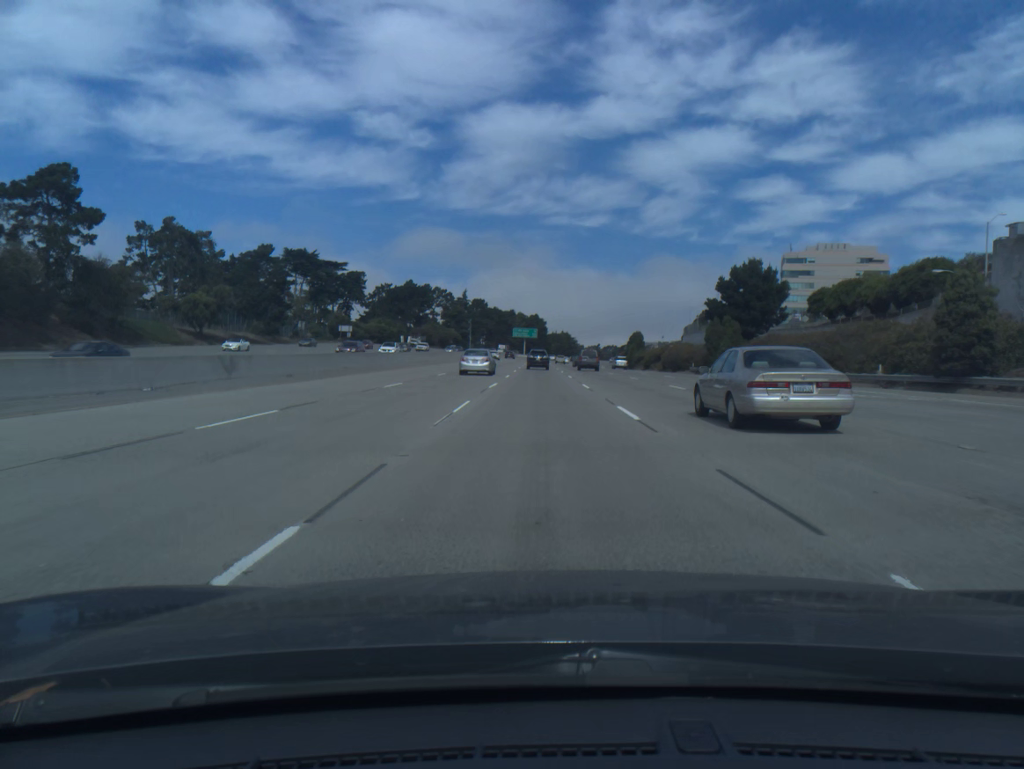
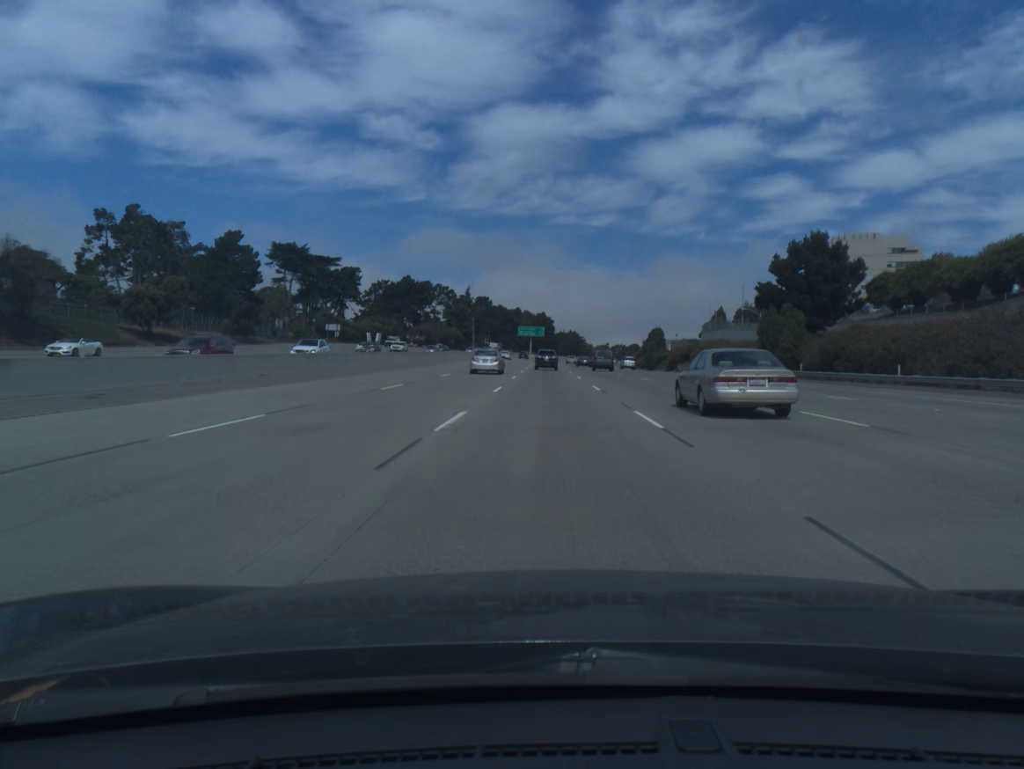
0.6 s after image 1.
(-0.1, +16.1) m; -1°
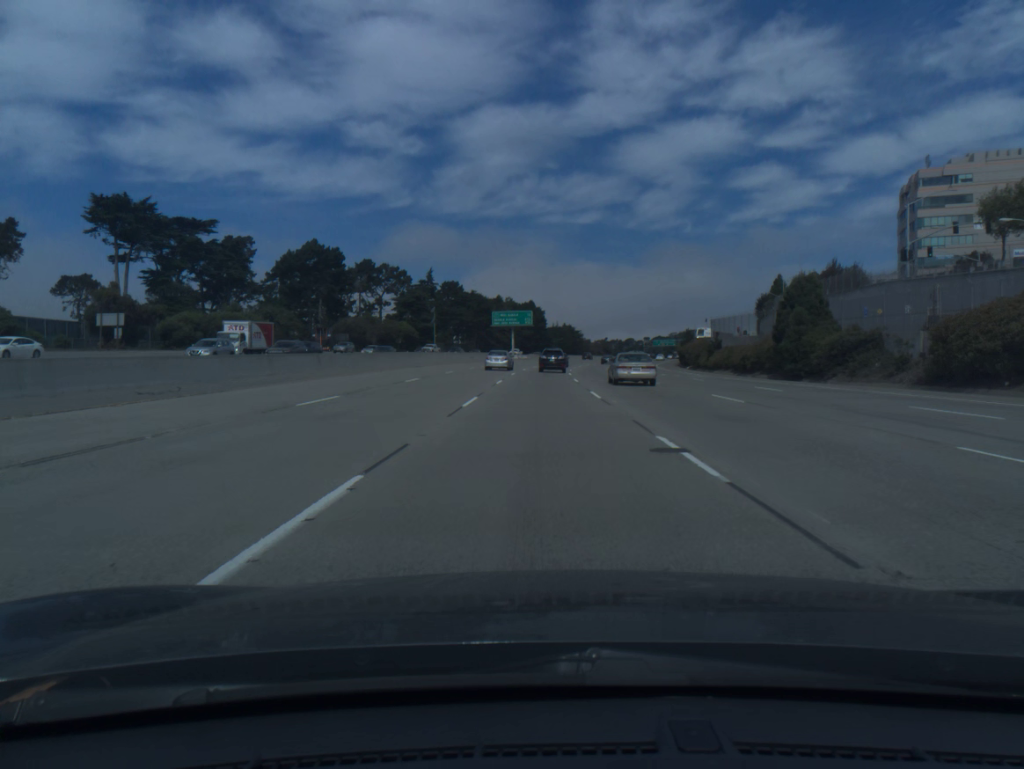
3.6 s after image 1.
(+0.6, +78.4) m; +1°
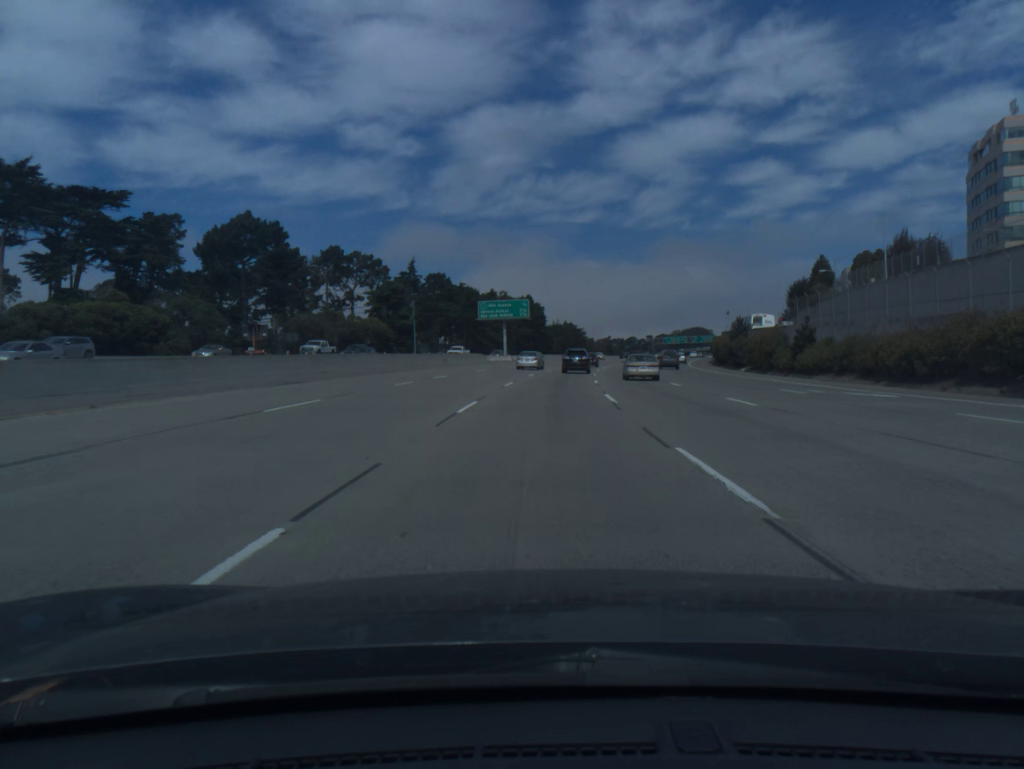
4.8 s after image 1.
(0.0, +30.3) m; 0°
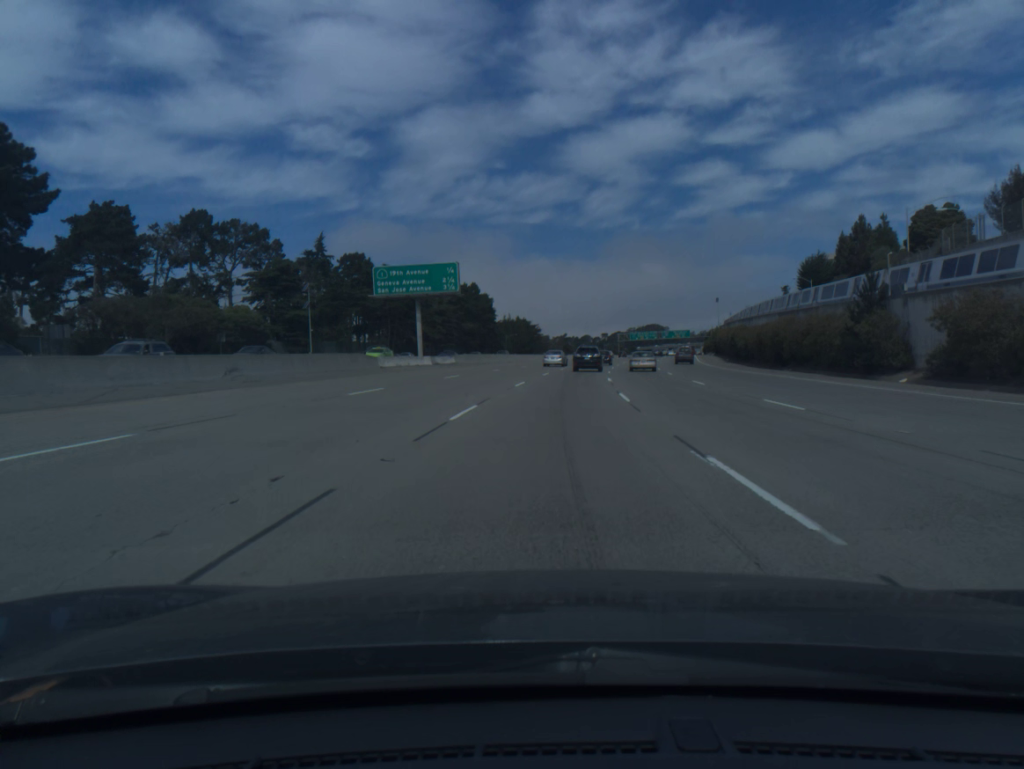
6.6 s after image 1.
(+1.1, +44.6) m; +3°
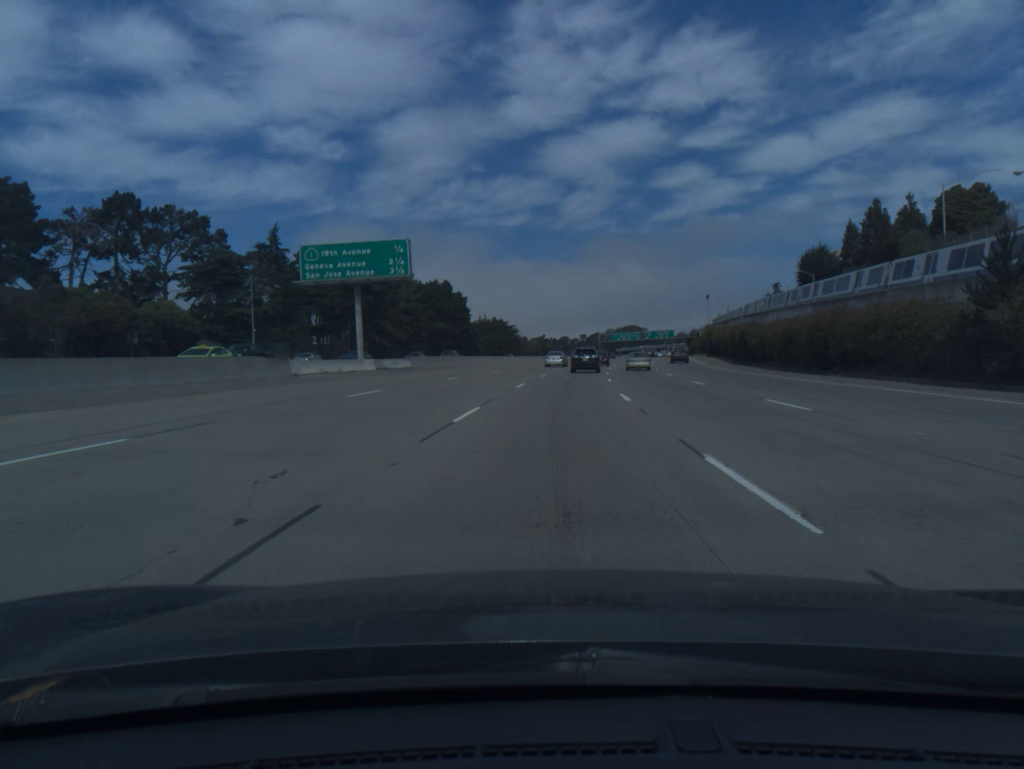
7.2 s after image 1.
(+0.2, +14.7) m; +2°
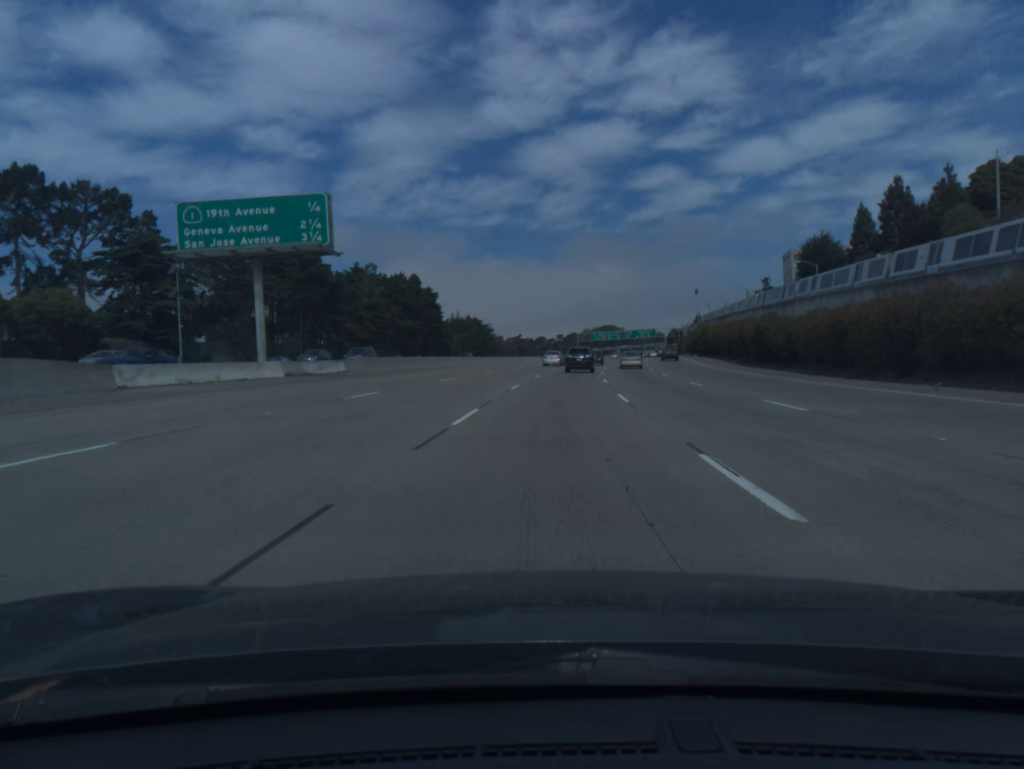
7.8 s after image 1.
(+0.2, +14.6) m; +2°
